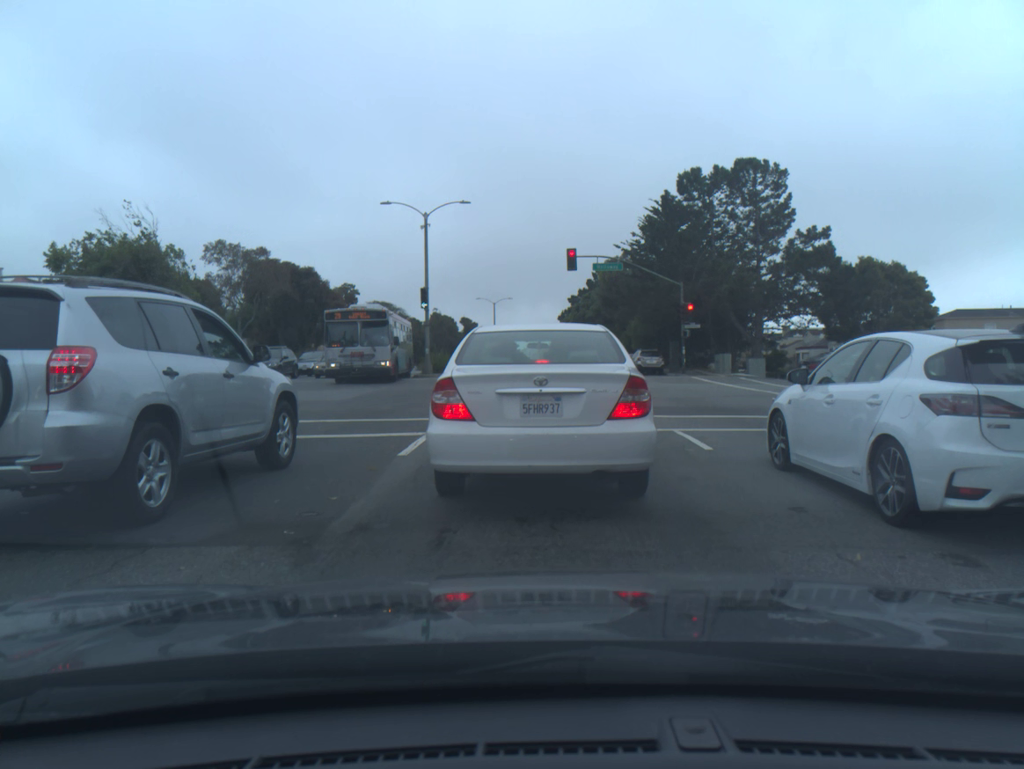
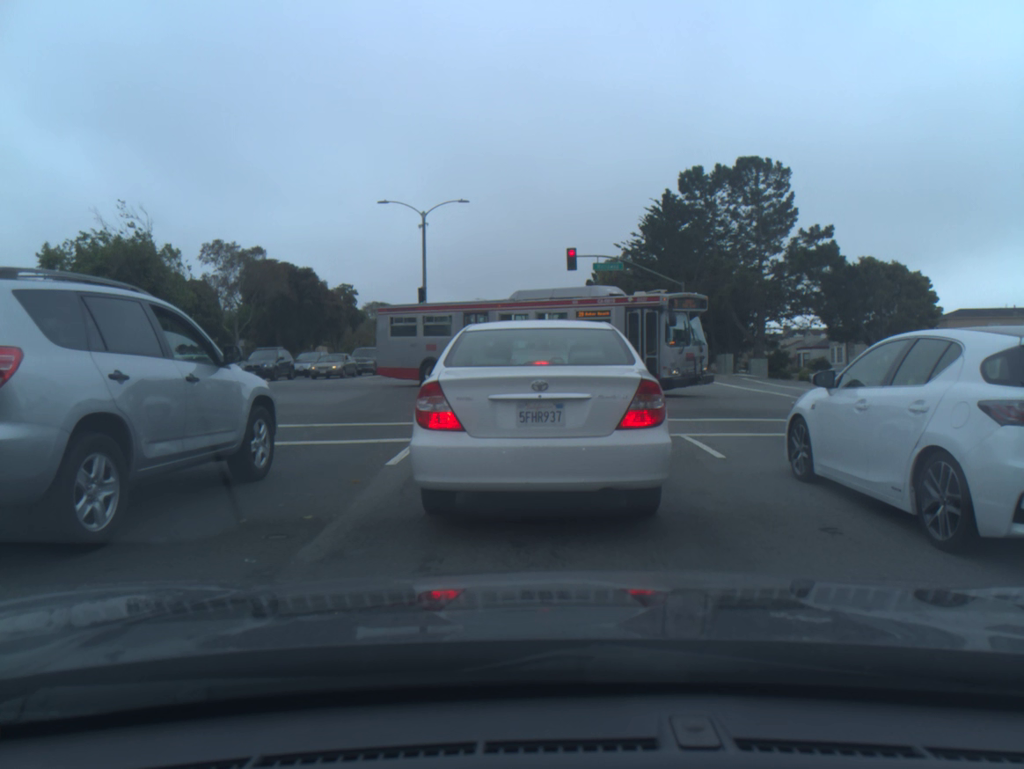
(0.0, +0.8) m; 0°
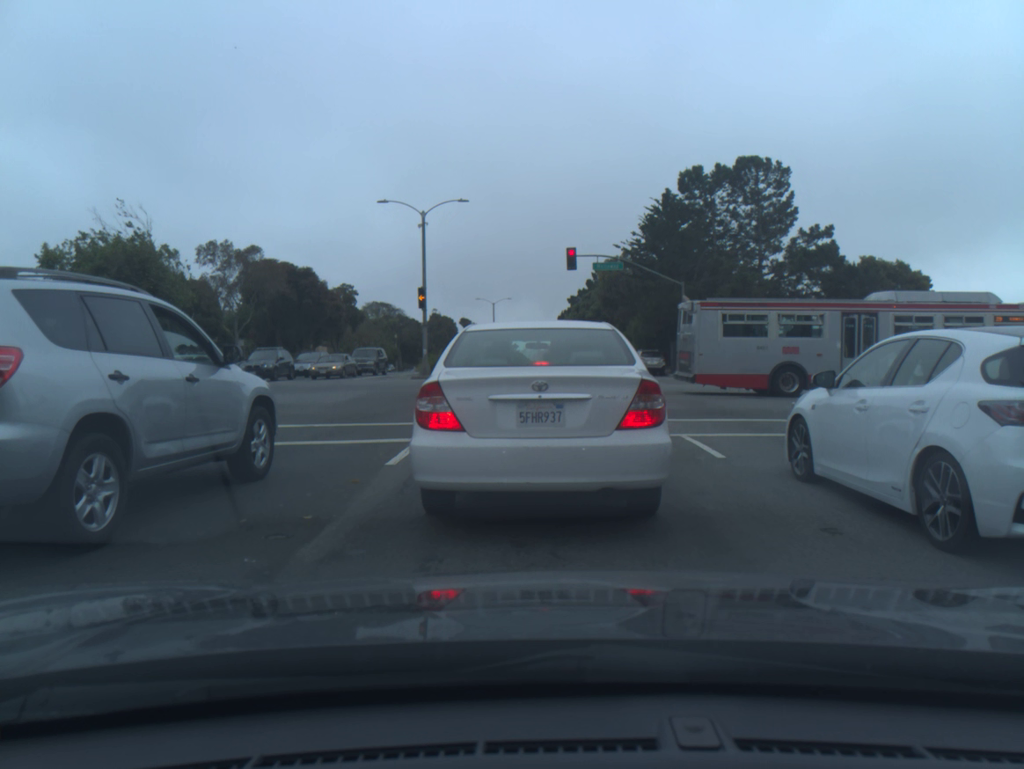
(0.0, 0.0) m; 0°
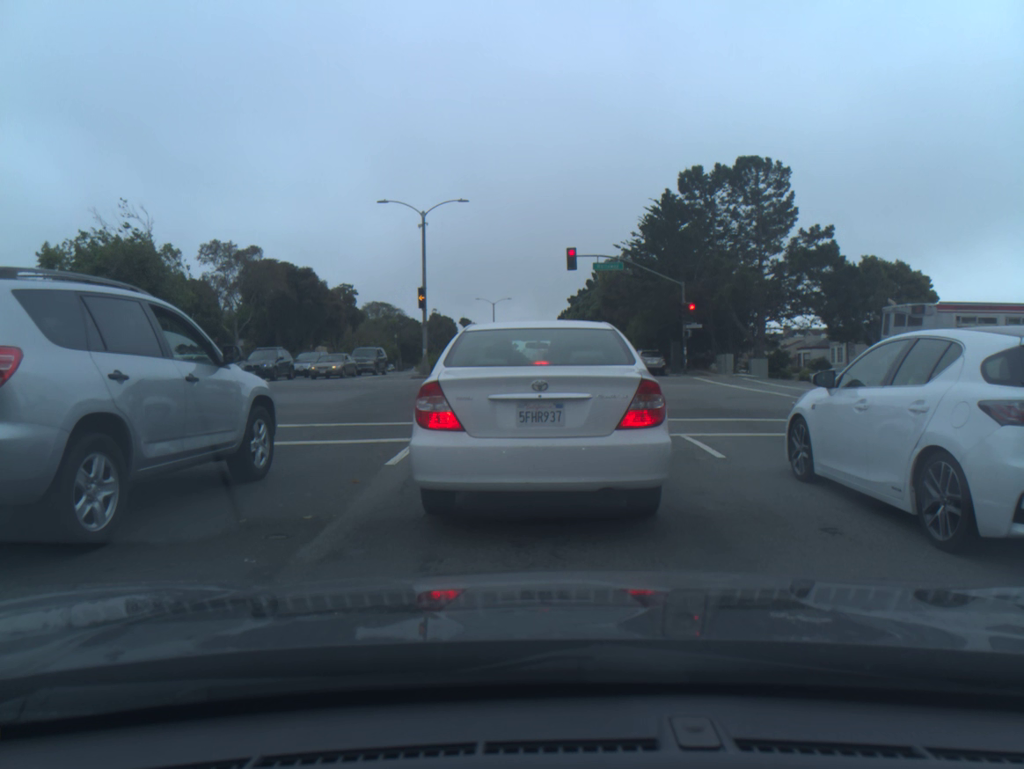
(0.0, 0.0) m; 0°
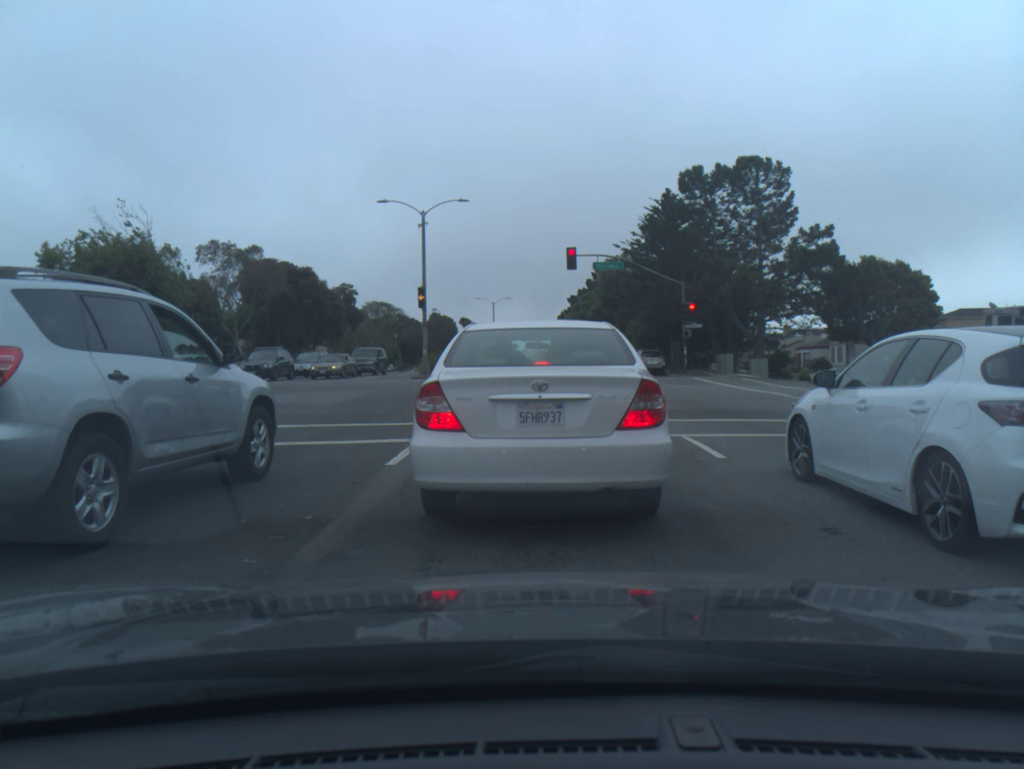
(0.0, 0.0) m; 0°
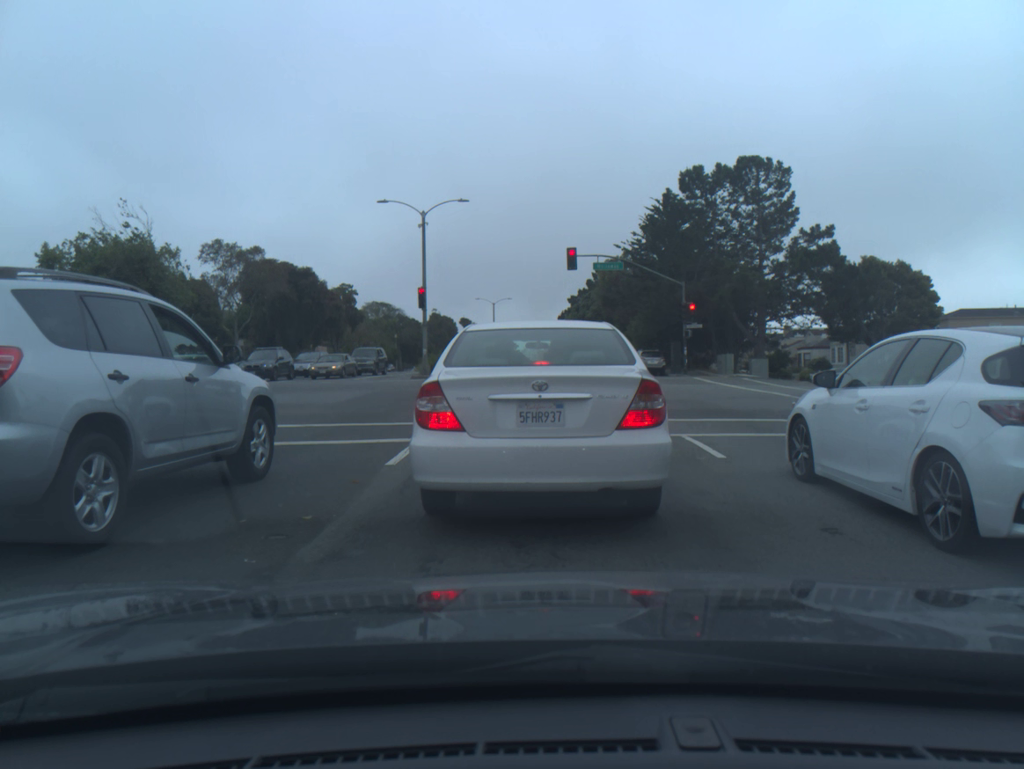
(0.0, 0.0) m; 0°
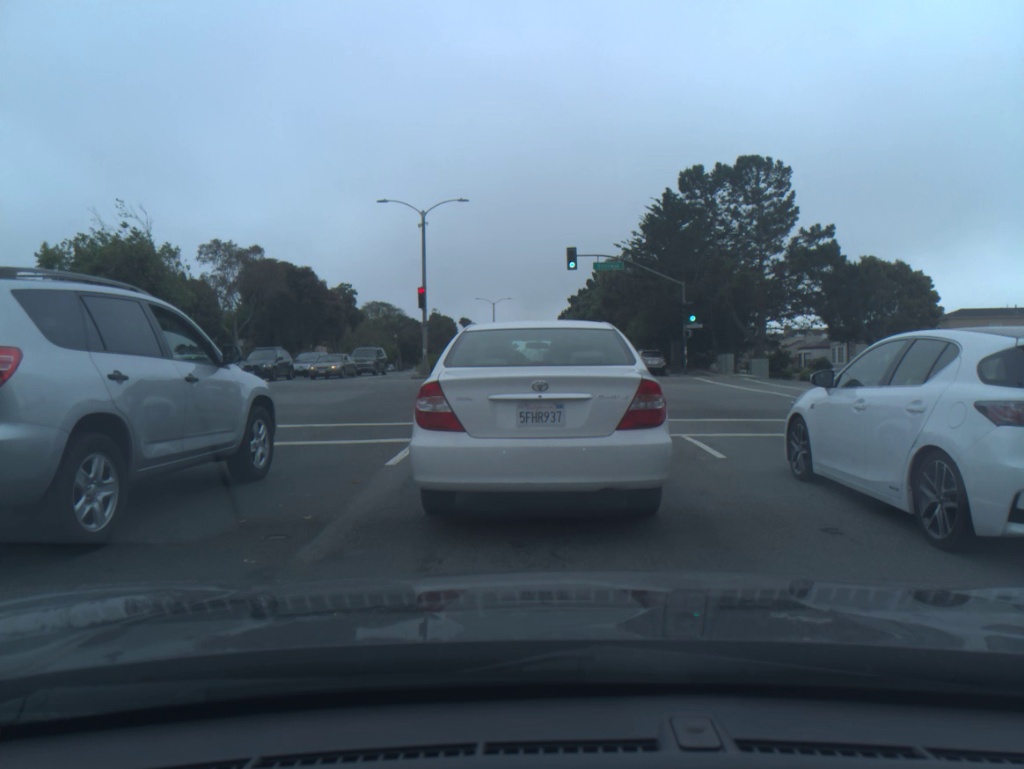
(0.0, 0.0) m; 0°
